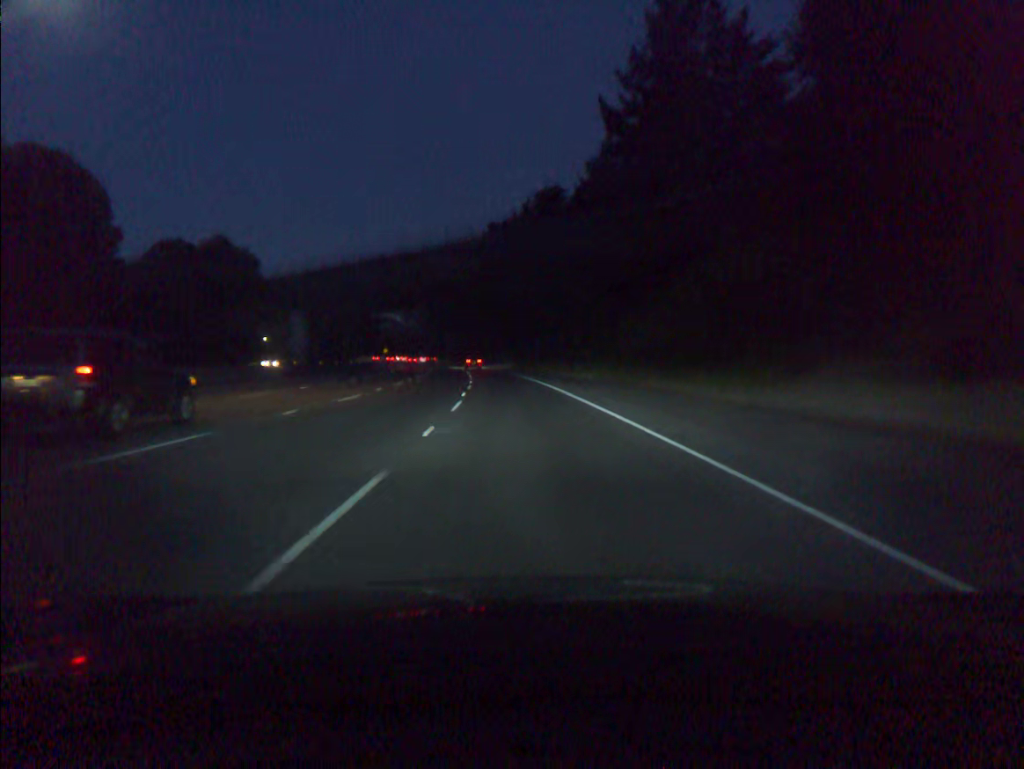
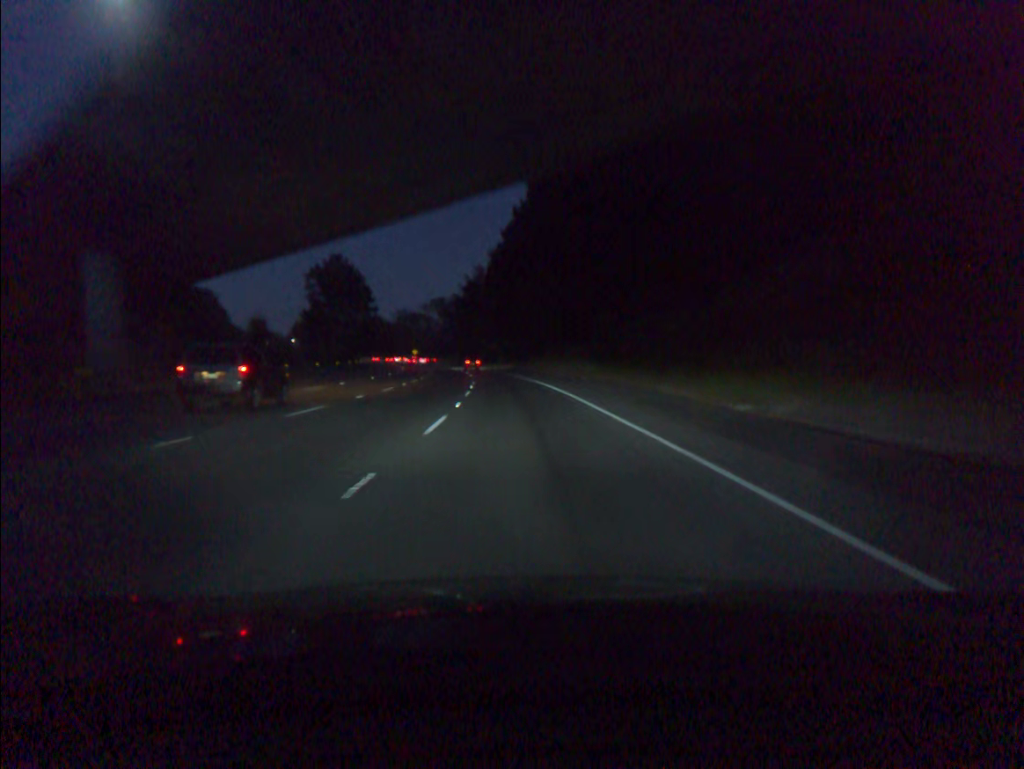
(-1.4, +49.5) m; -3°
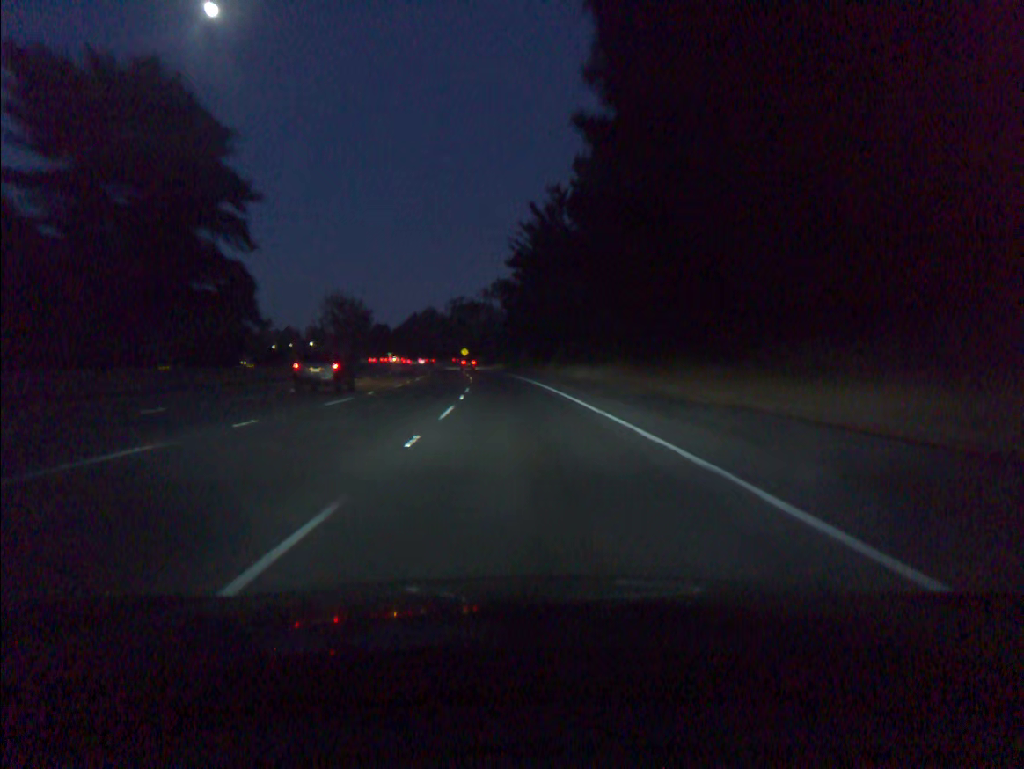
(-4.0, +84.0) m; -6°
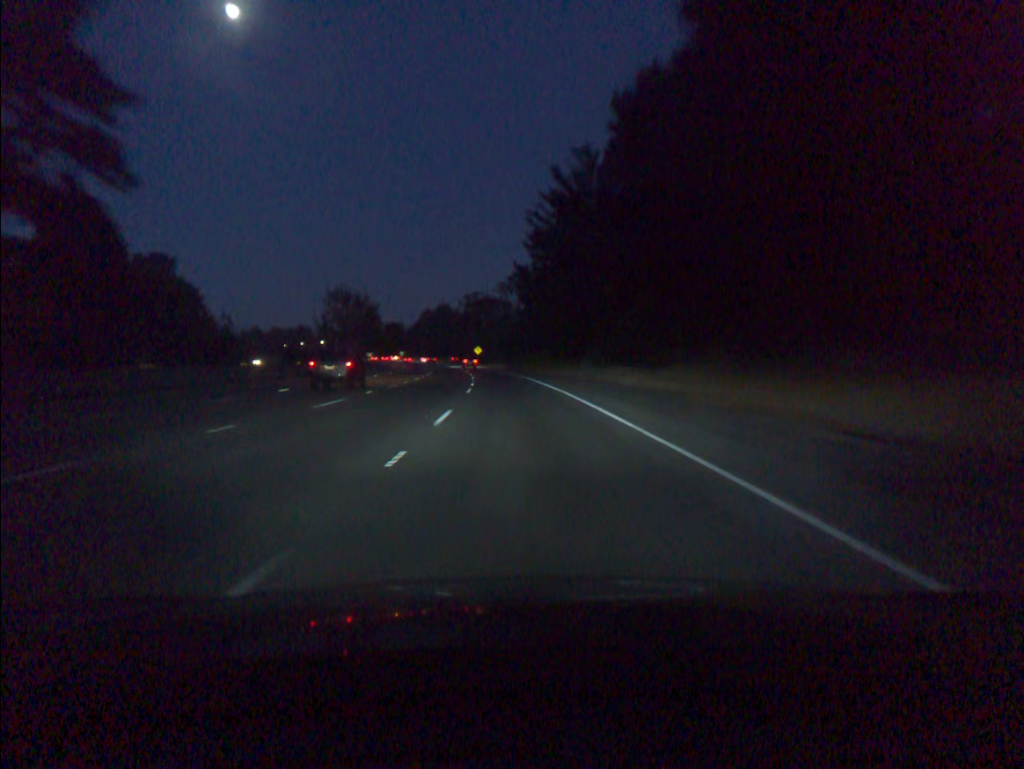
(-0.2, +17.0) m; -1°
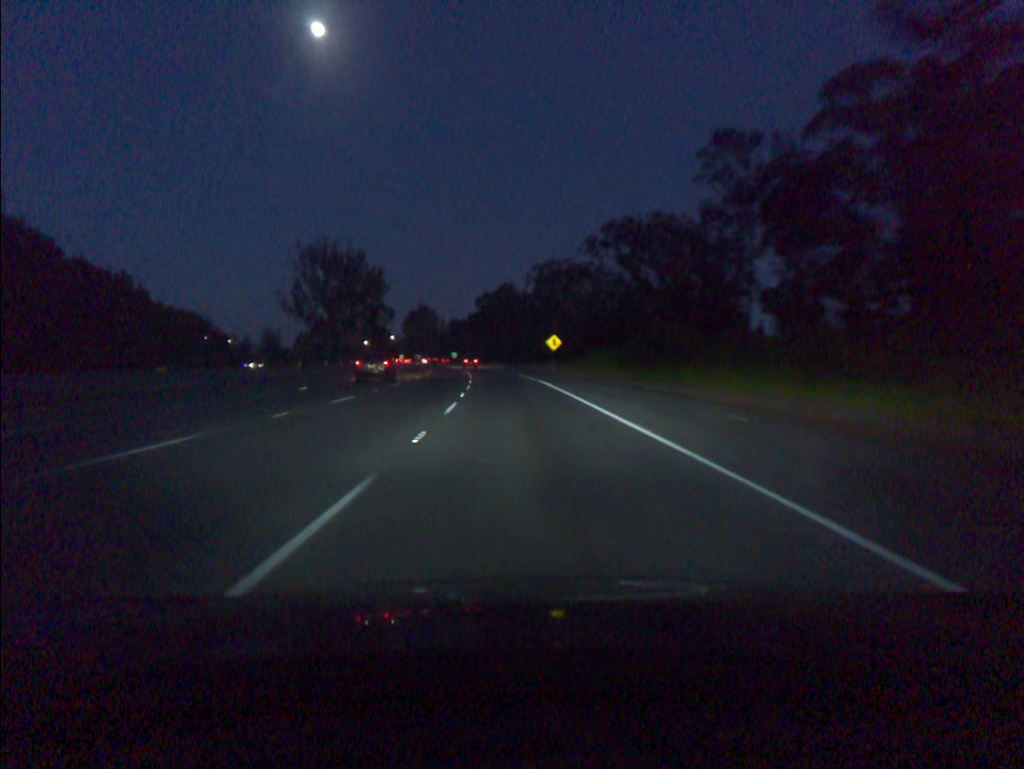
(-4.0, +84.8) m; -6°
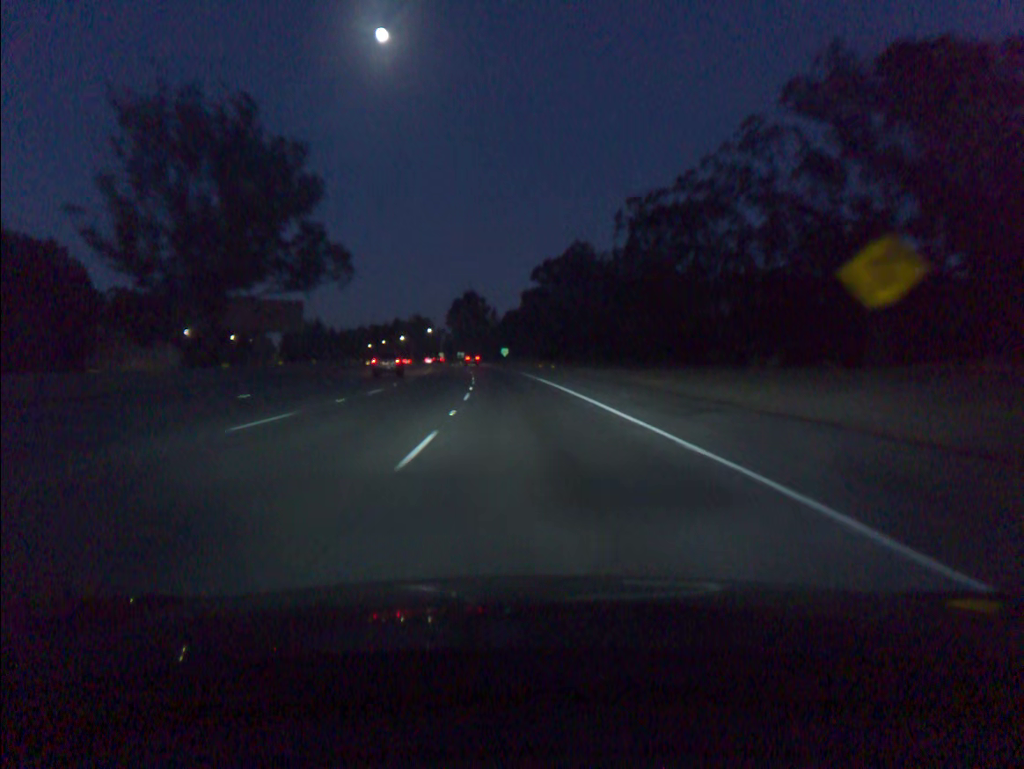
(-2.8, +67.7) m; -4°
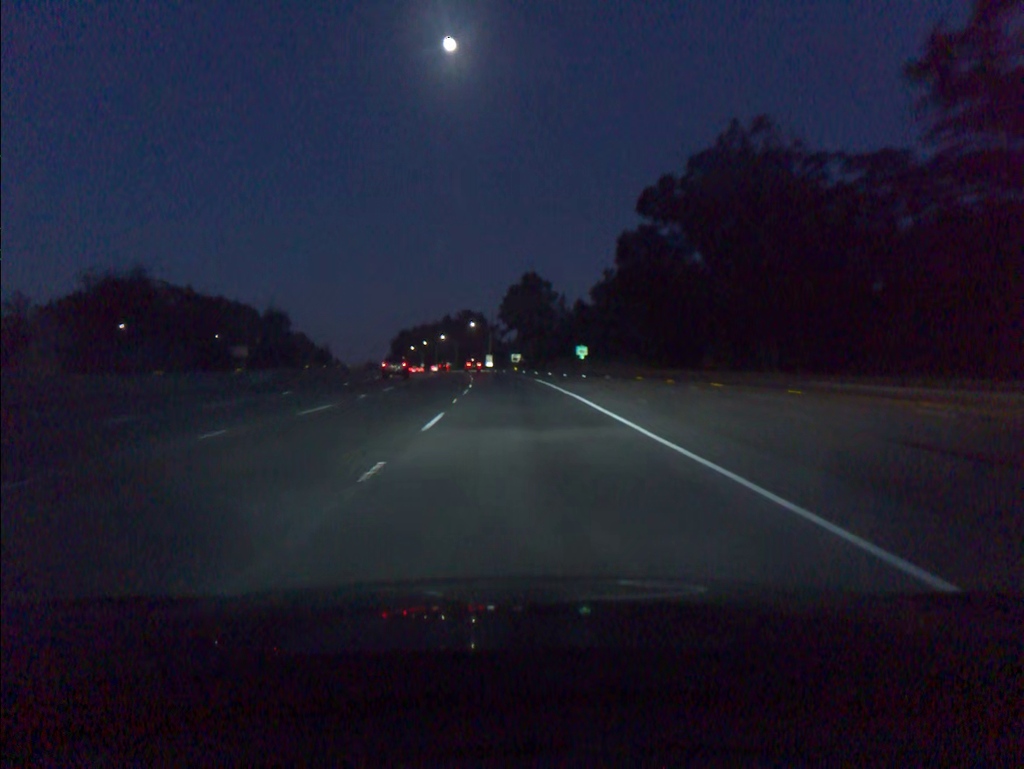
(-2.7, +67.8) m; -5°
